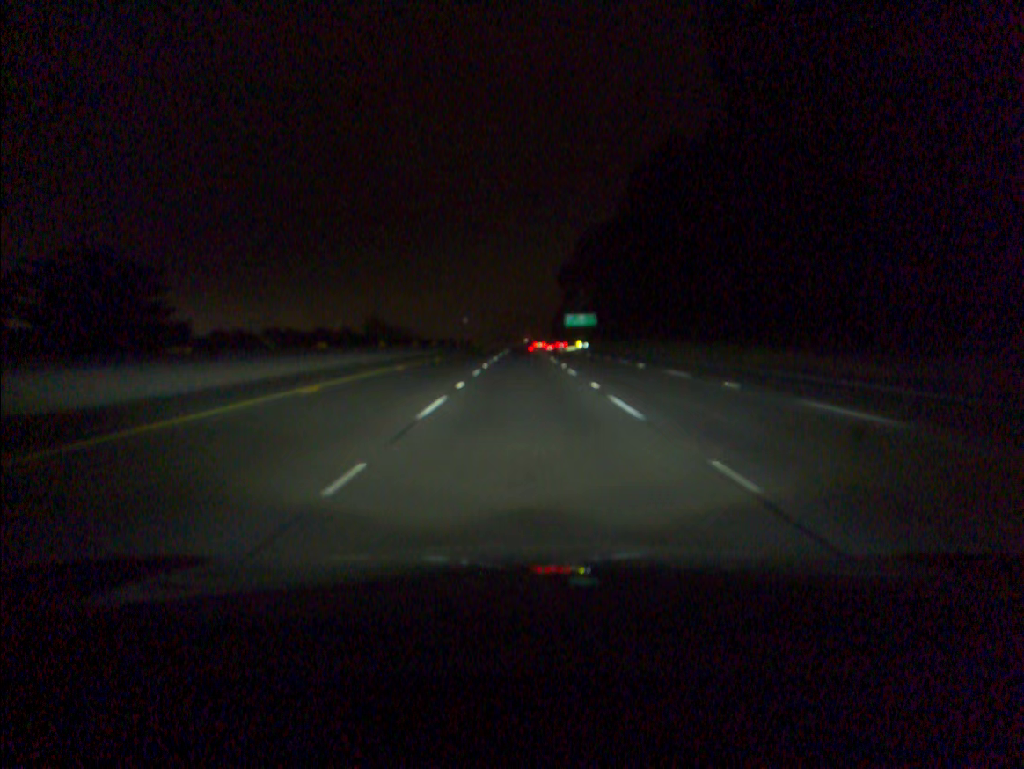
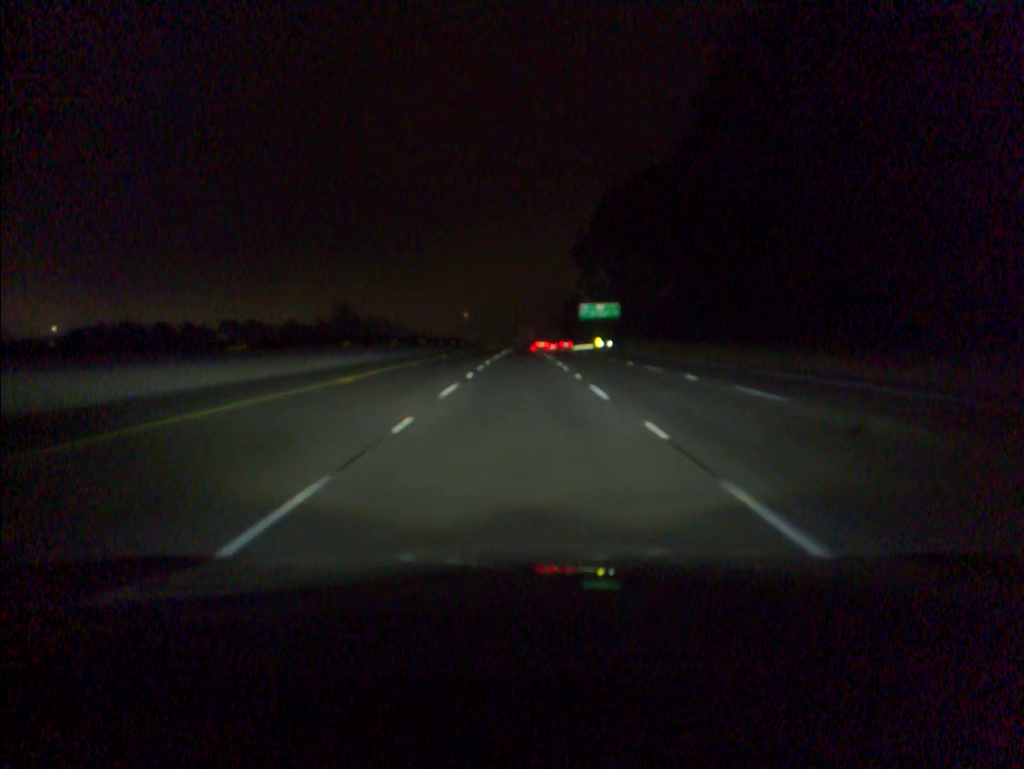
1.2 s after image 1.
(0.0, +39.3) m; 0°
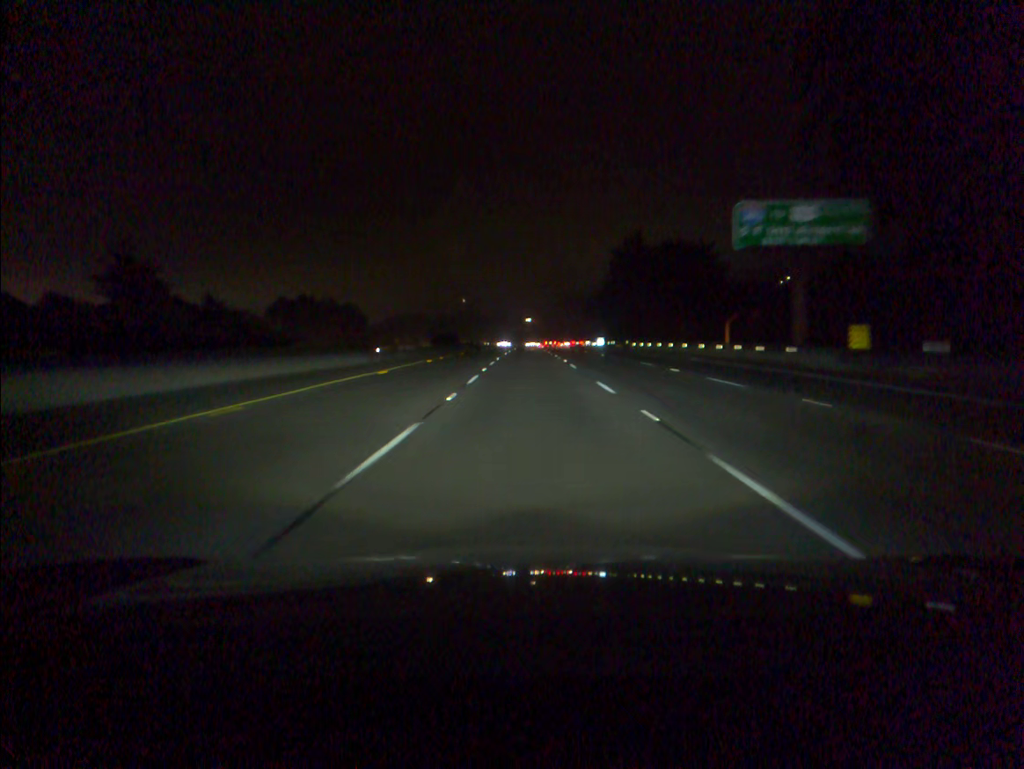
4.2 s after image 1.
(-0.4, +97.9) m; 0°
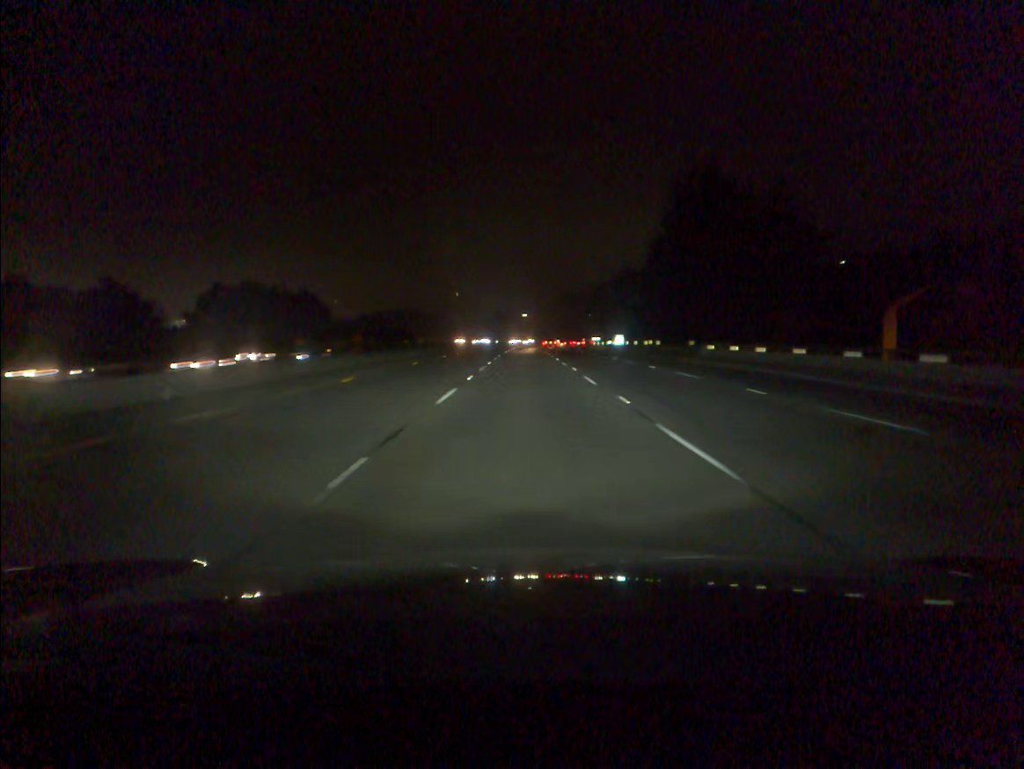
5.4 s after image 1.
(+0.1, +39.1) m; 0°
